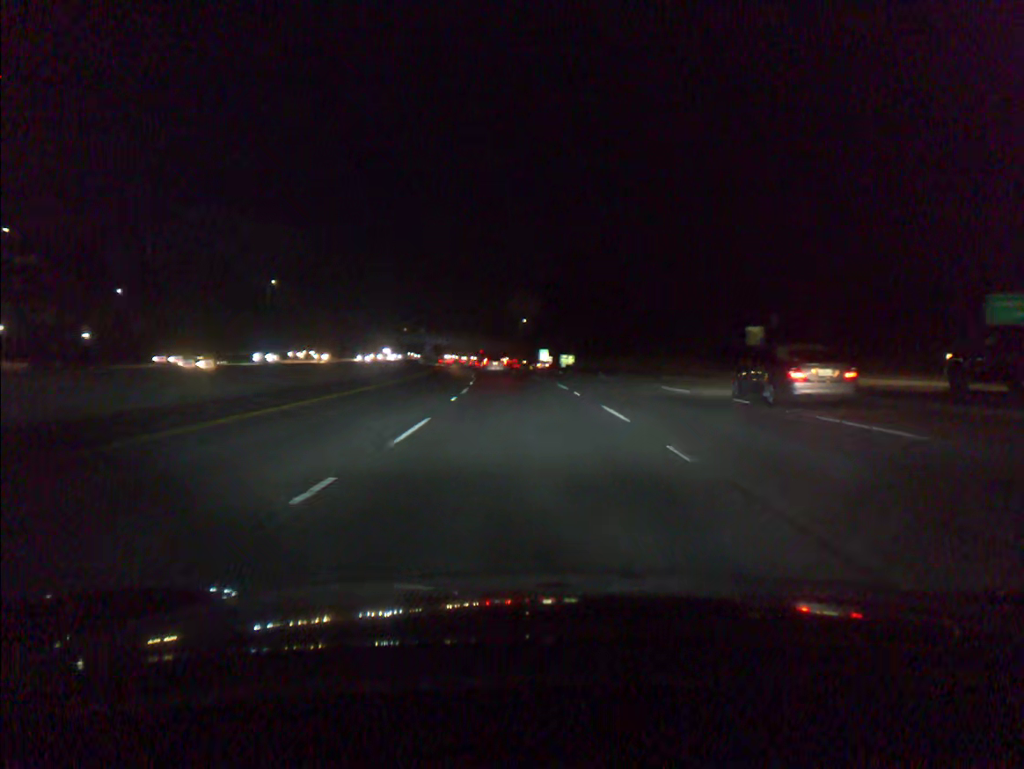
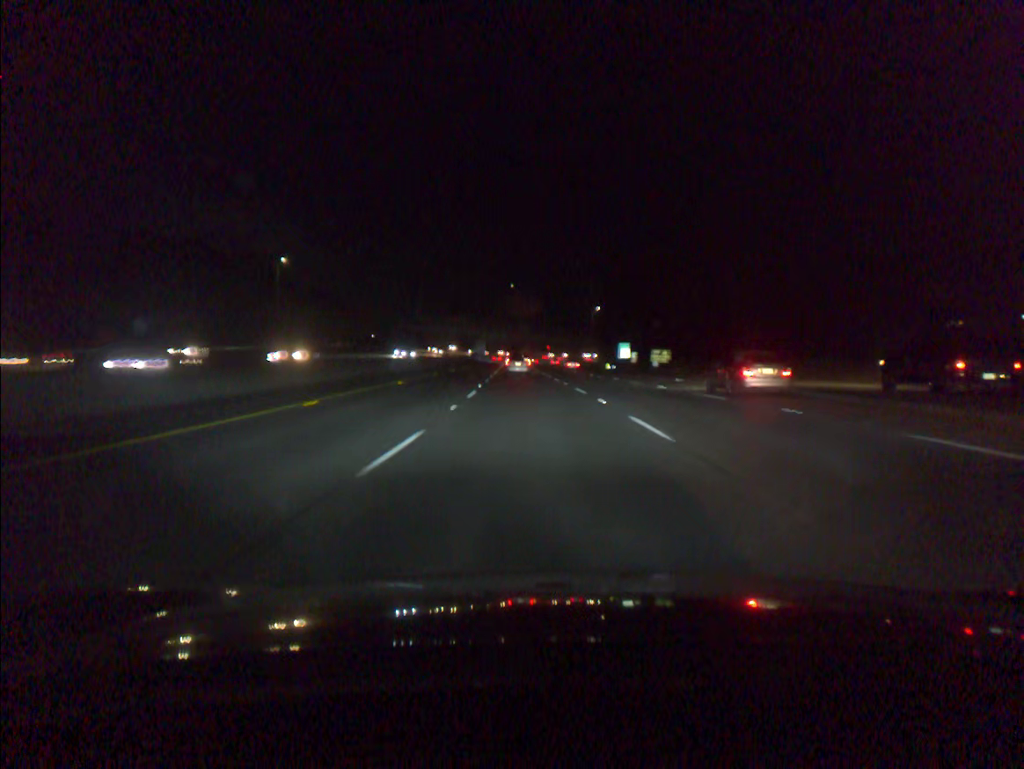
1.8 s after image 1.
(-2.1, +46.6) m; -5°
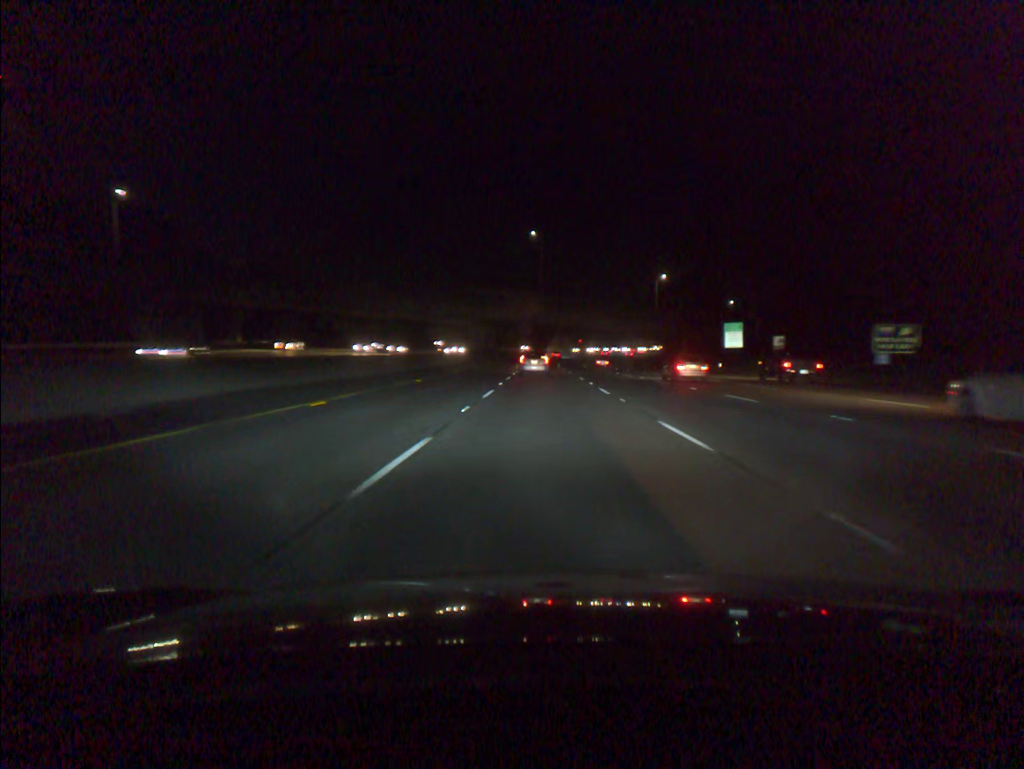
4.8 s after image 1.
(-2.3, +74.2) m; -2°
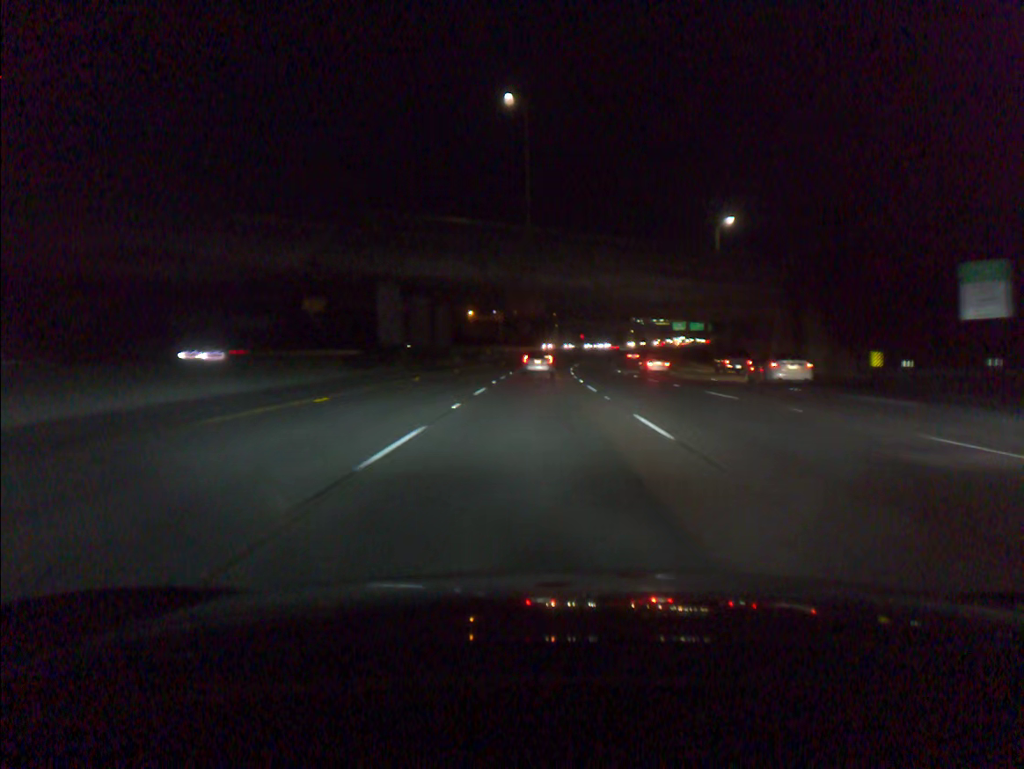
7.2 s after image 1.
(+0.3, +57.2) m; 0°
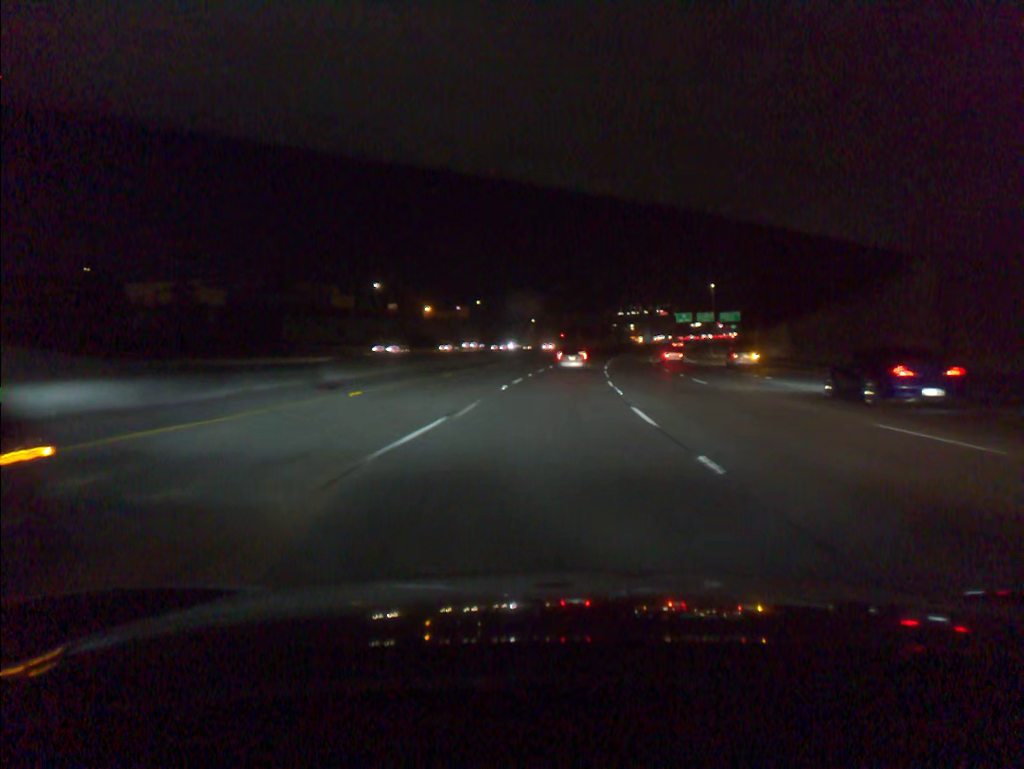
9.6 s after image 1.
(+0.5, +56.5) m; +2°
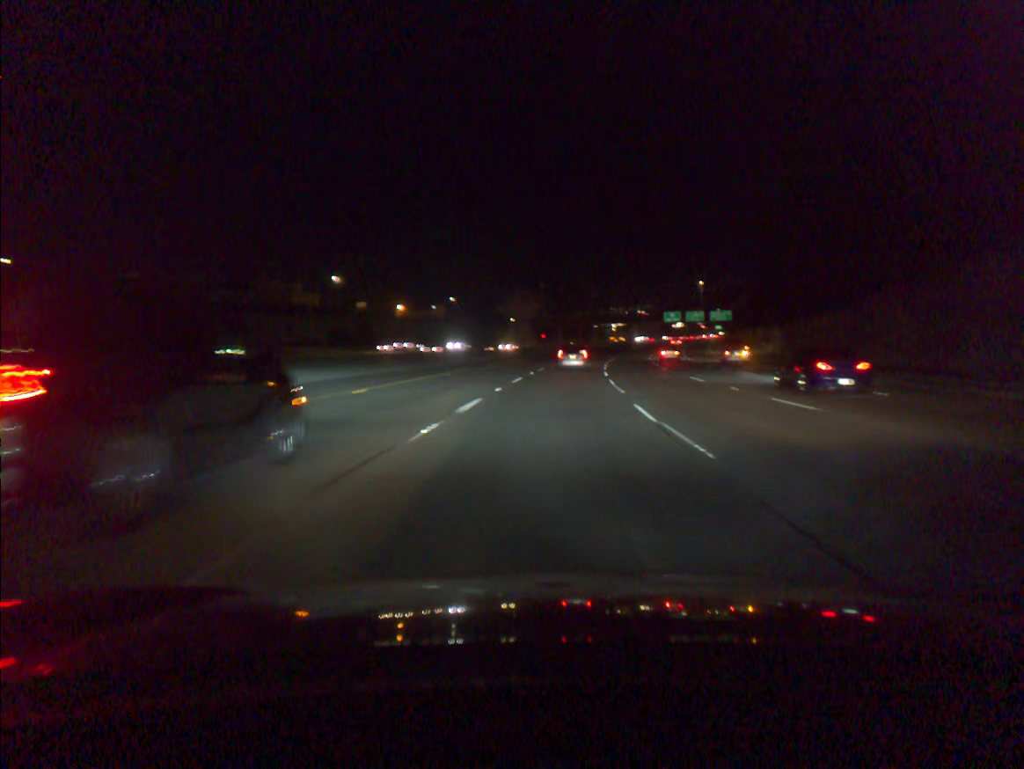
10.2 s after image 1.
(+0.2, +14.1) m; +1°
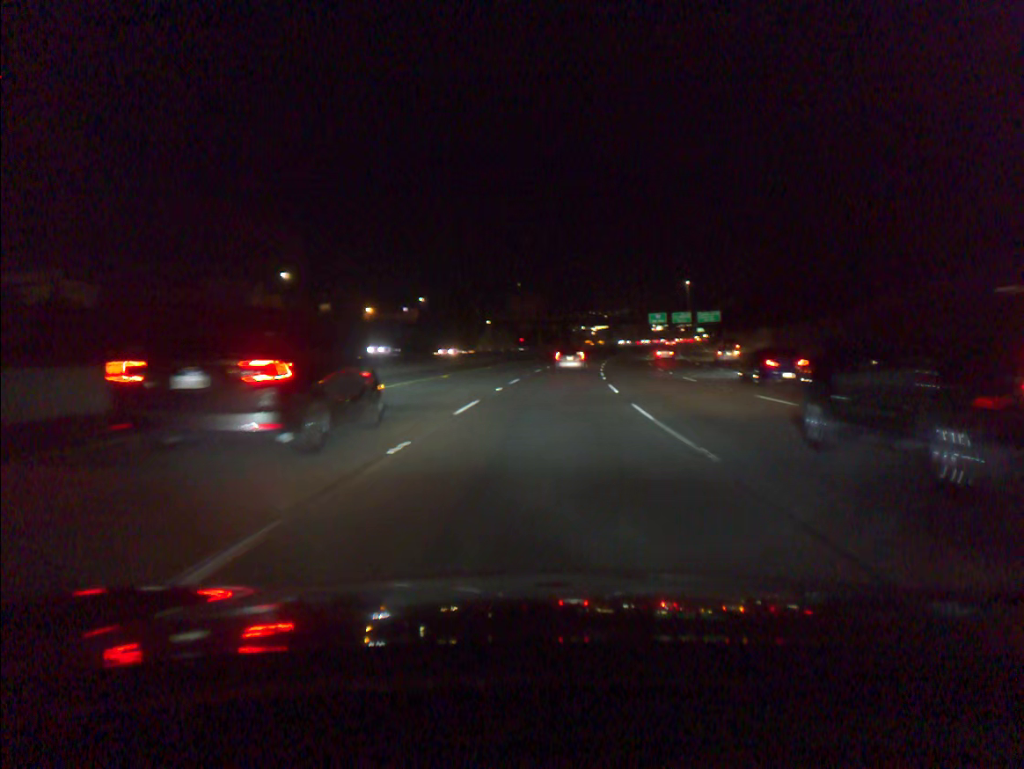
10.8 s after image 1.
(+0.2, +14.0) m; +2°
